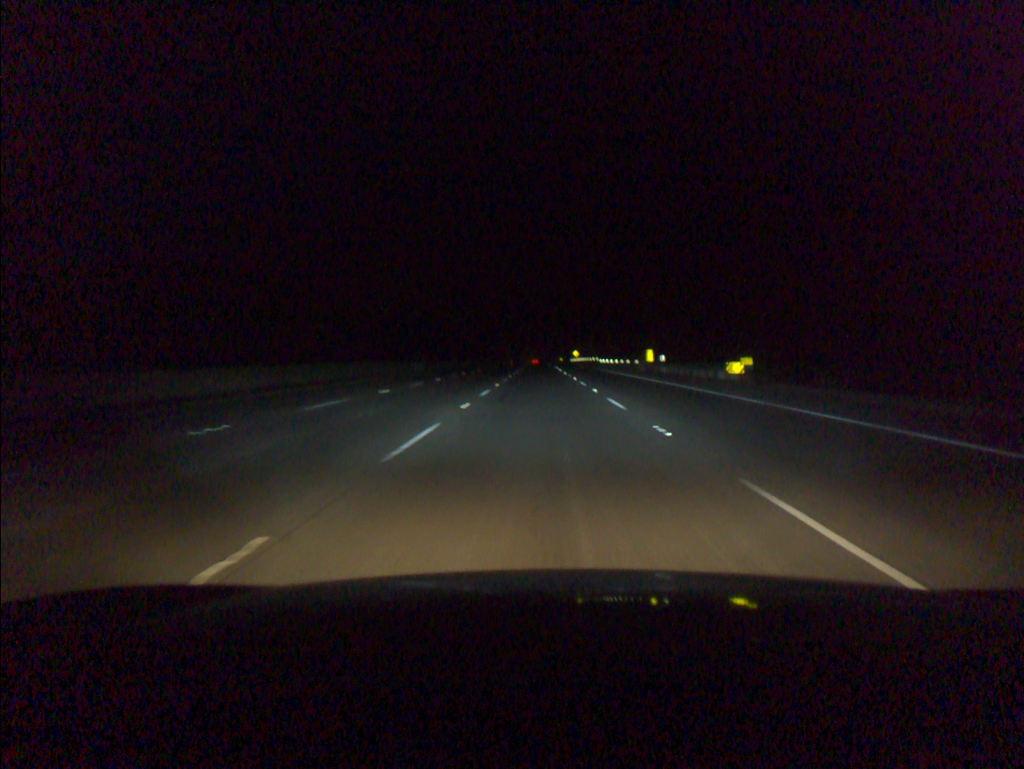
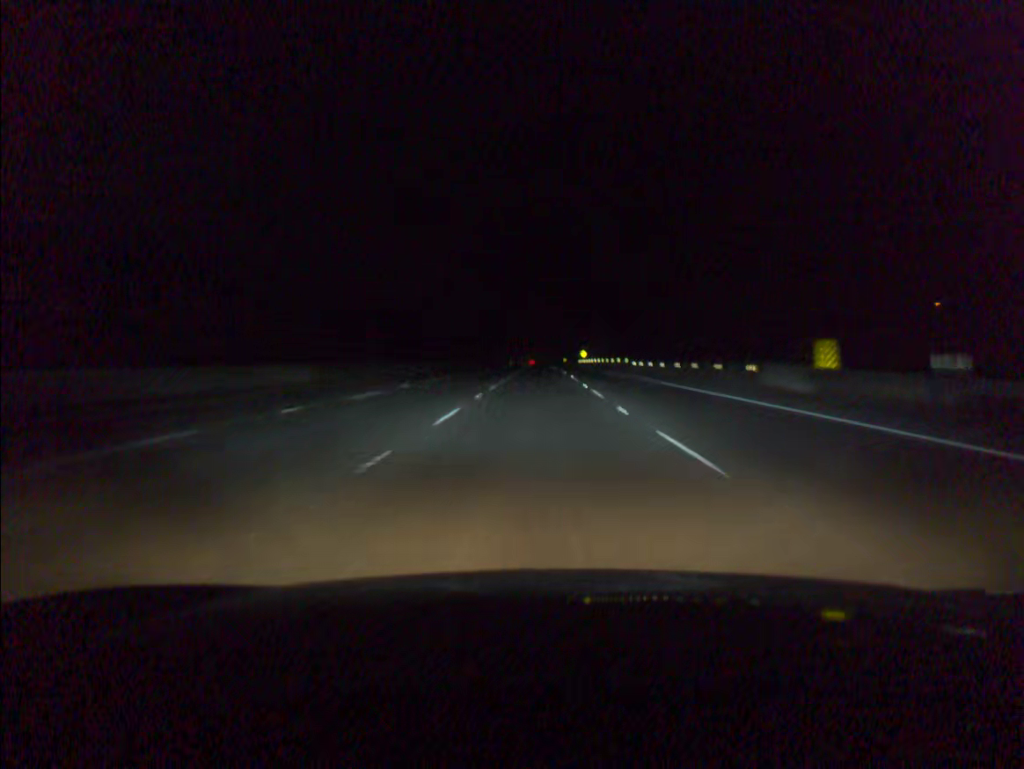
(0.0, +39.2) m; 0°
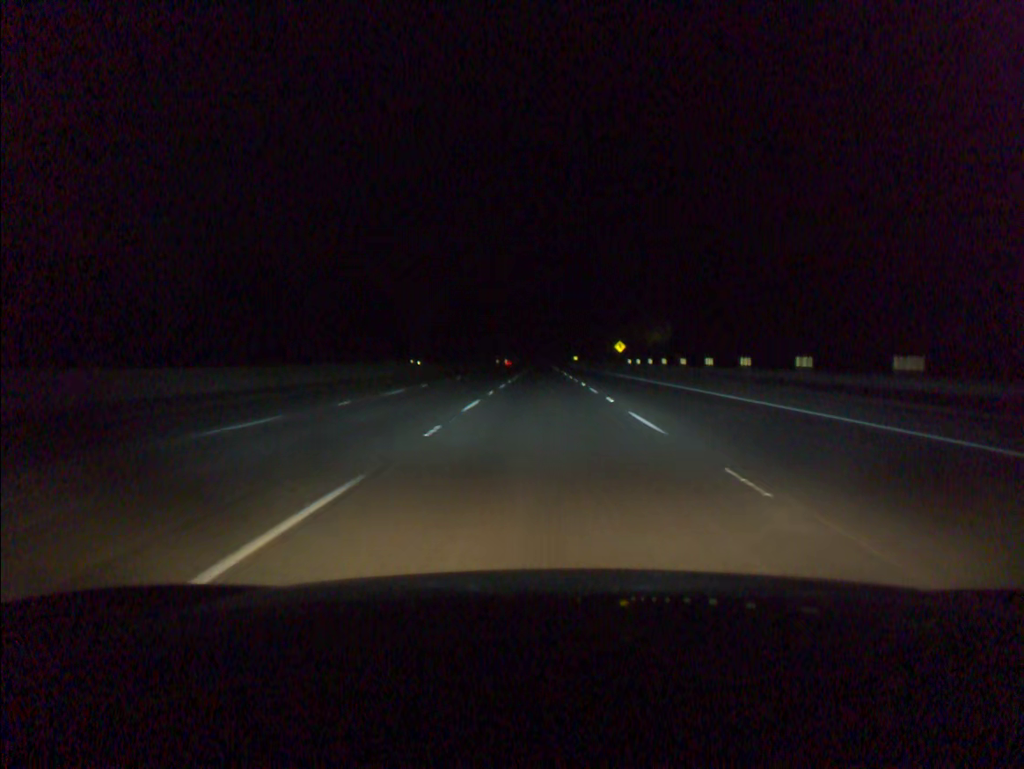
(-0.1, +98.0) m; 0°
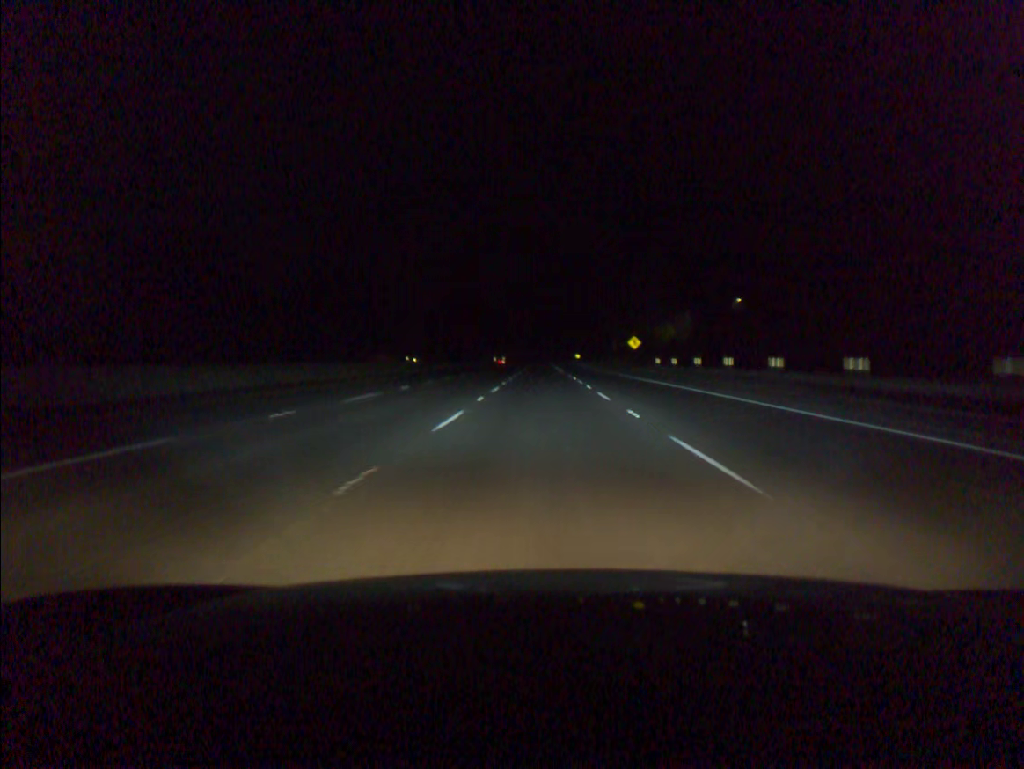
(0.0, +19.6) m; 0°
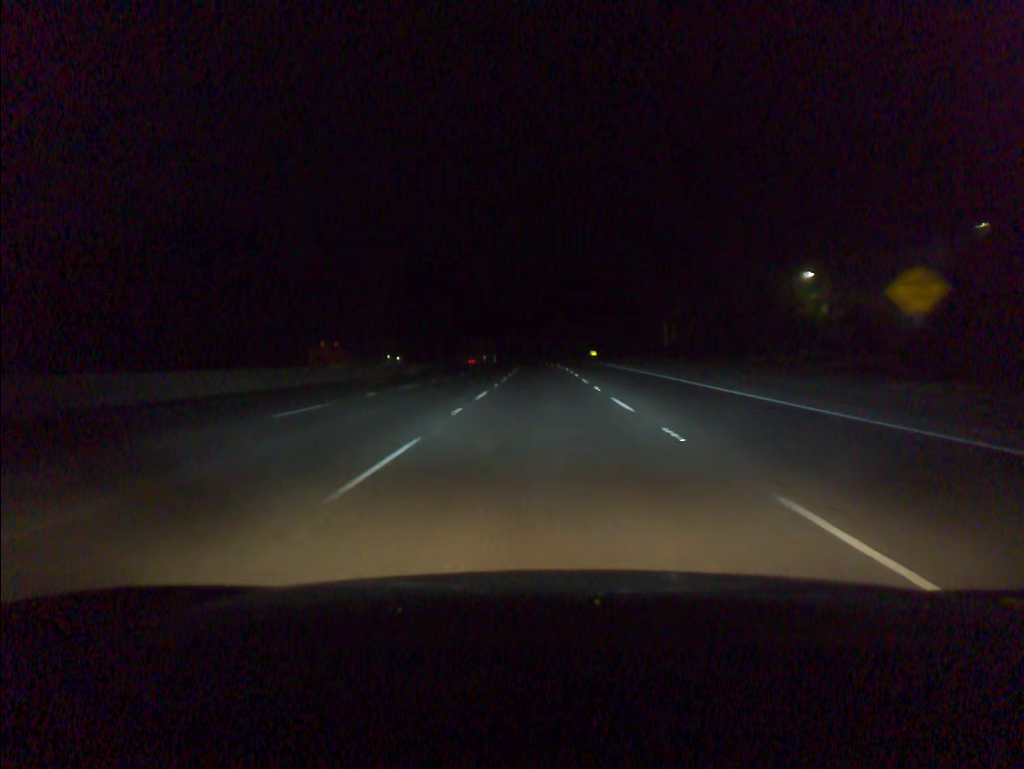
(+0.1, +78.6) m; 0°
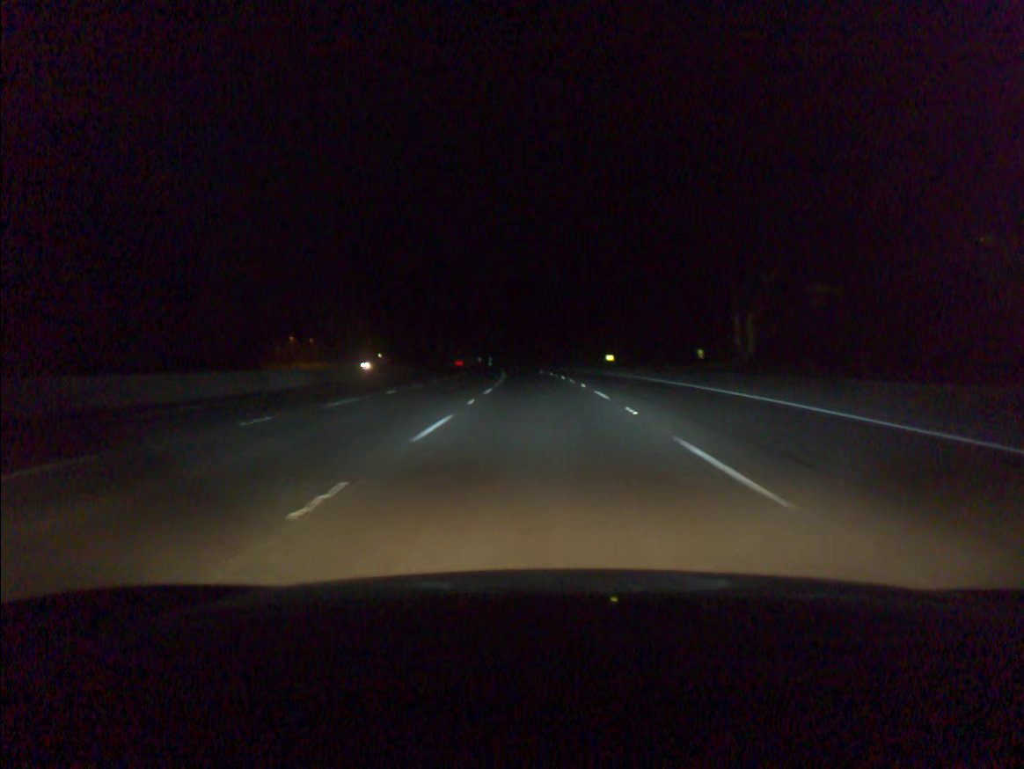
(0.0, +39.3) m; 0°
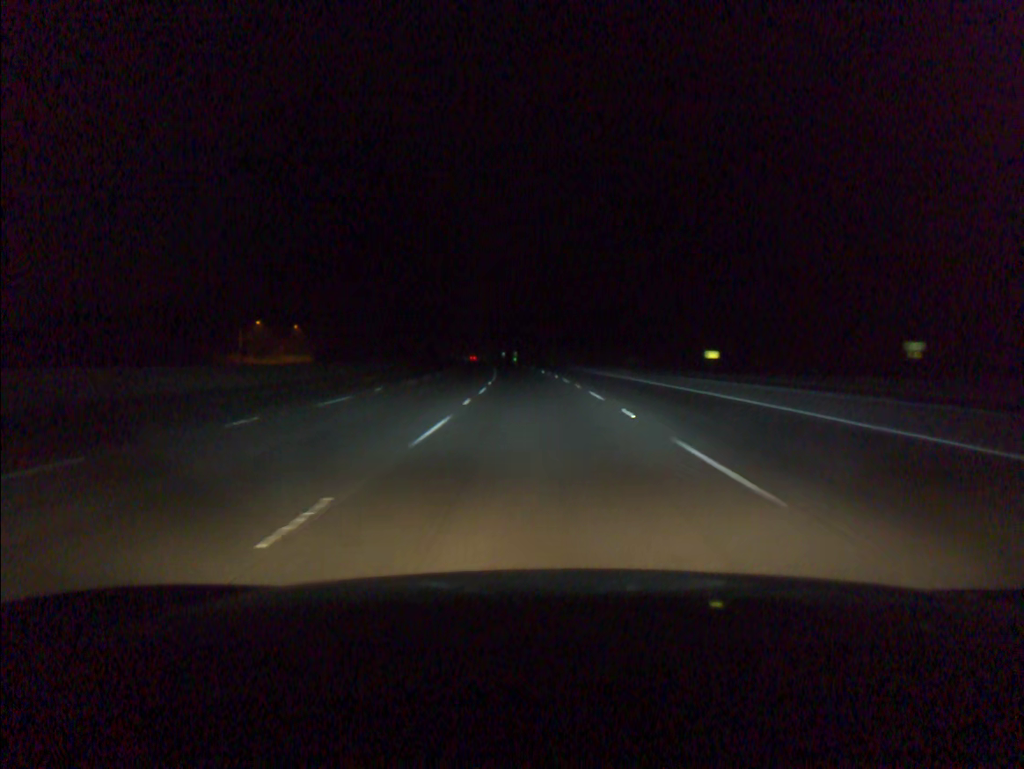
(-1.0, +58.8) m; -2°
